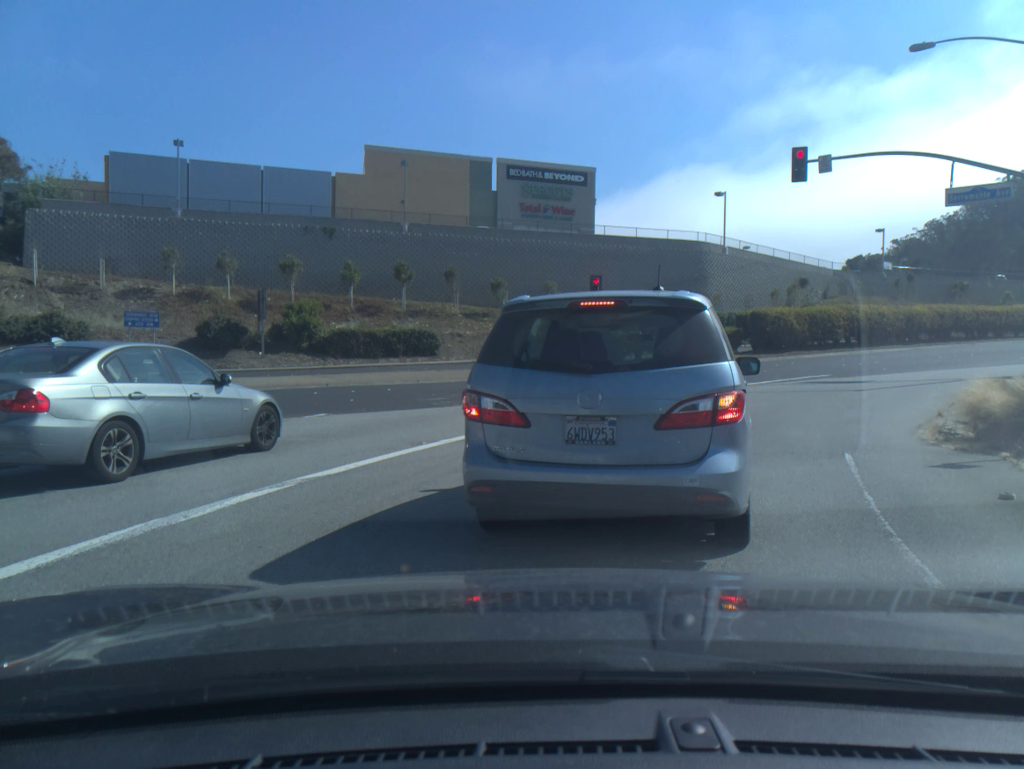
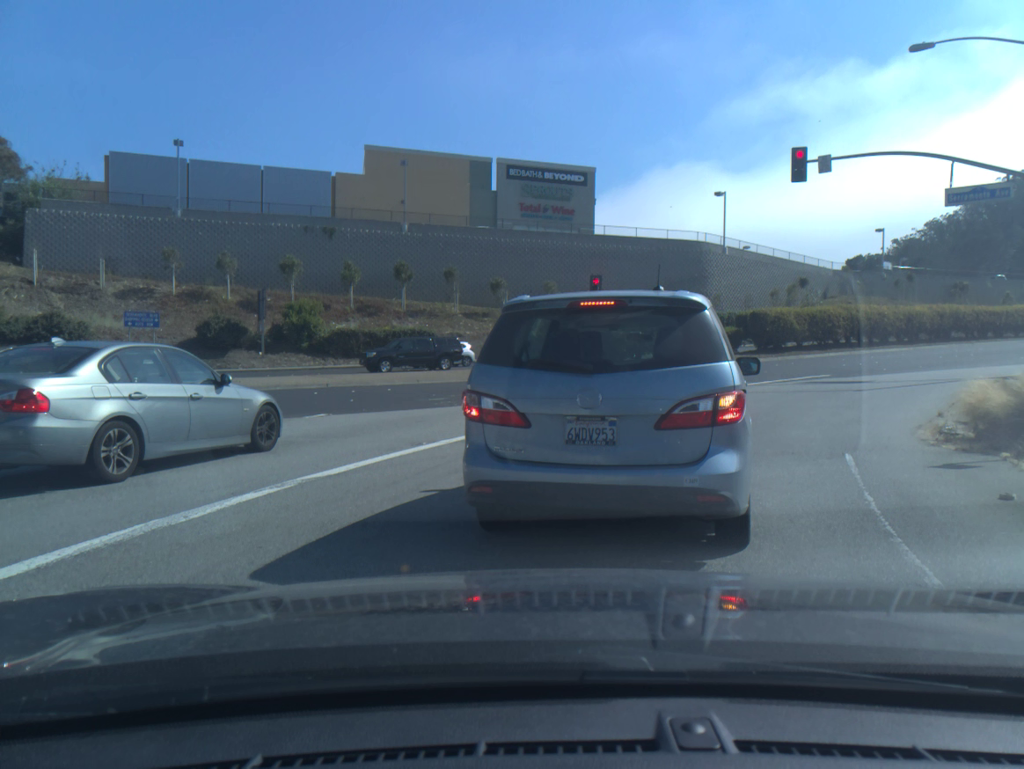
(0.0, 0.0) m; 0°
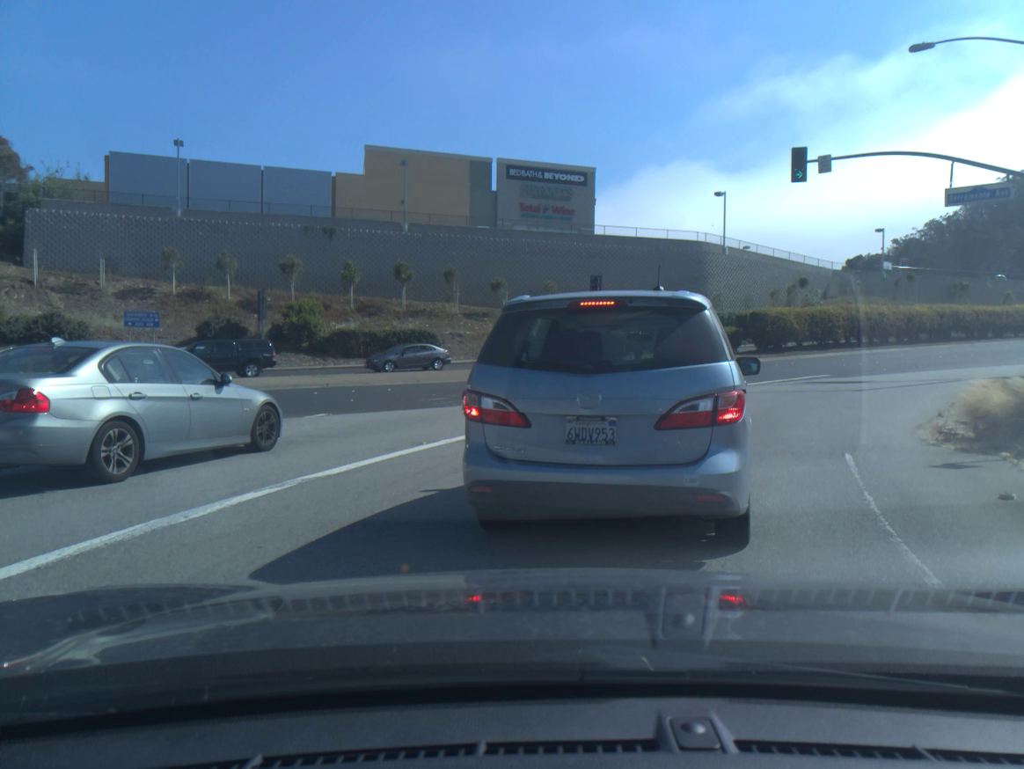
(0.0, 0.0) m; 0°
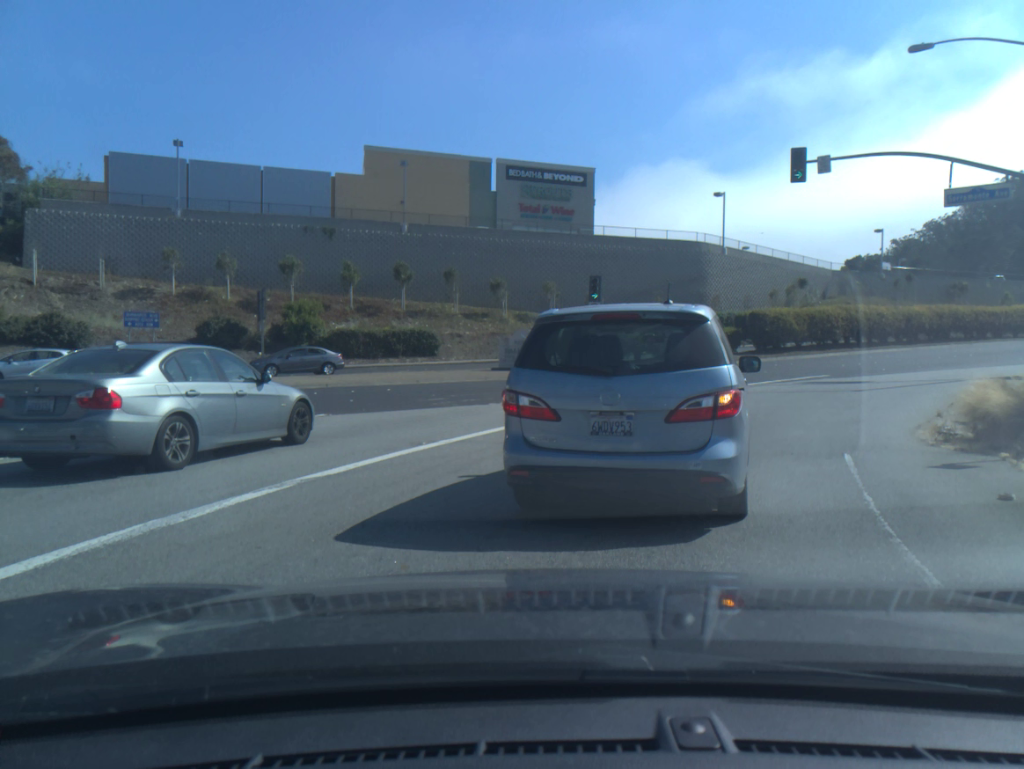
(0.0, 0.0) m; 0°
